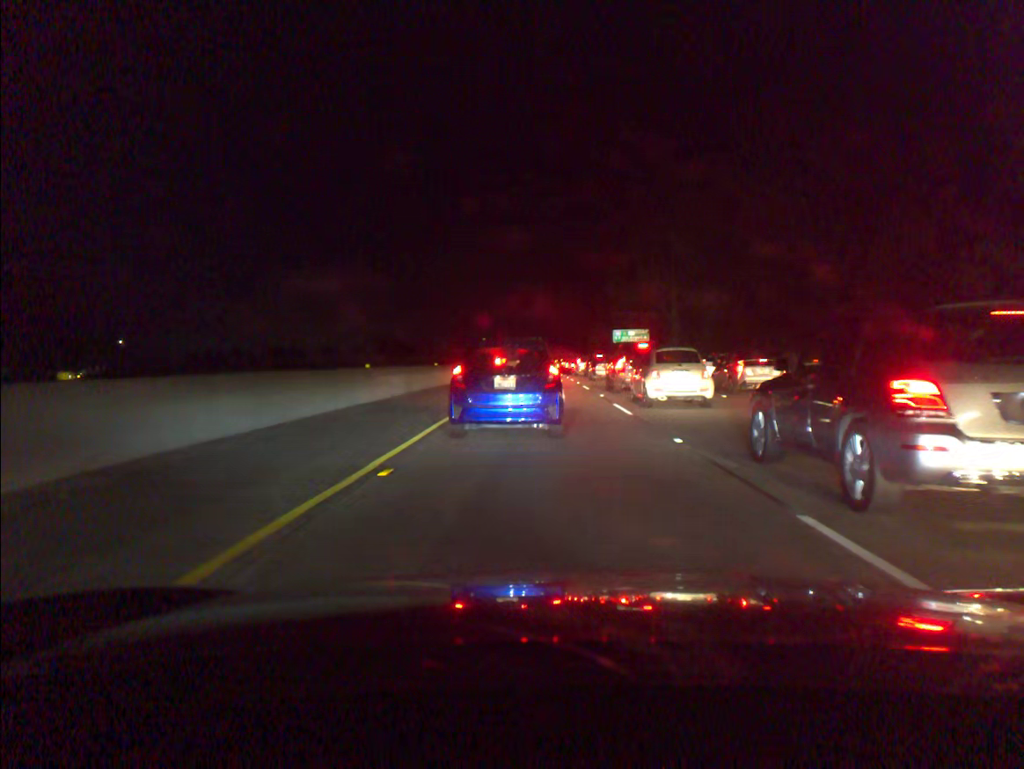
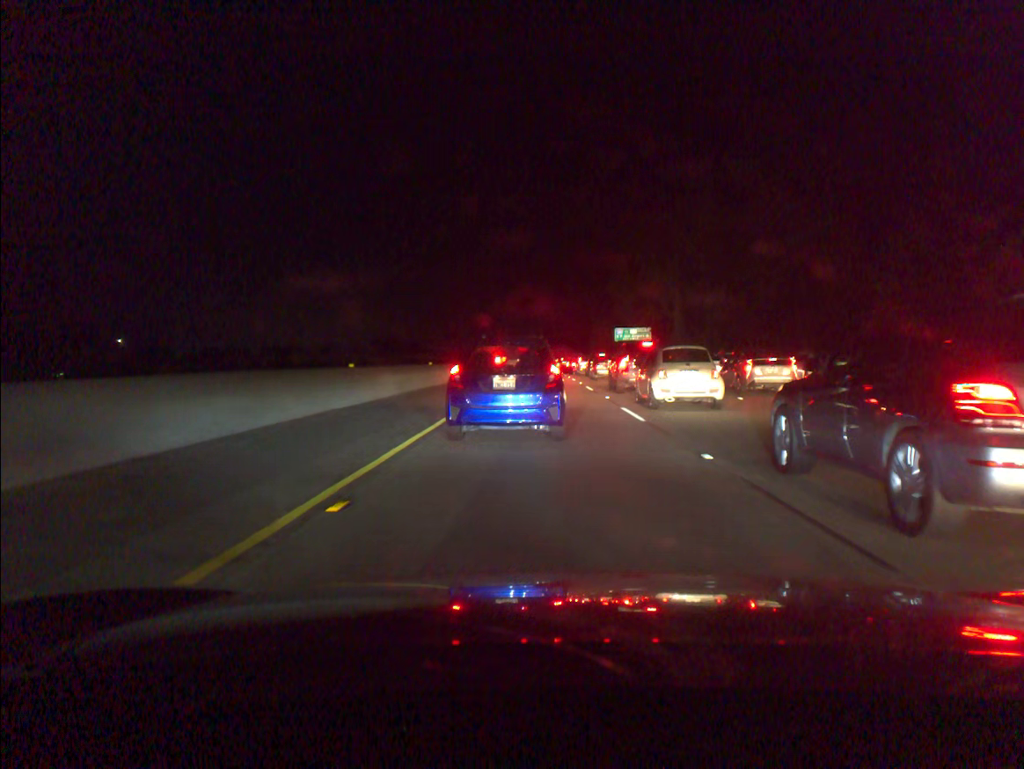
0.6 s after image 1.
(0.0, +1.9) m; 0°
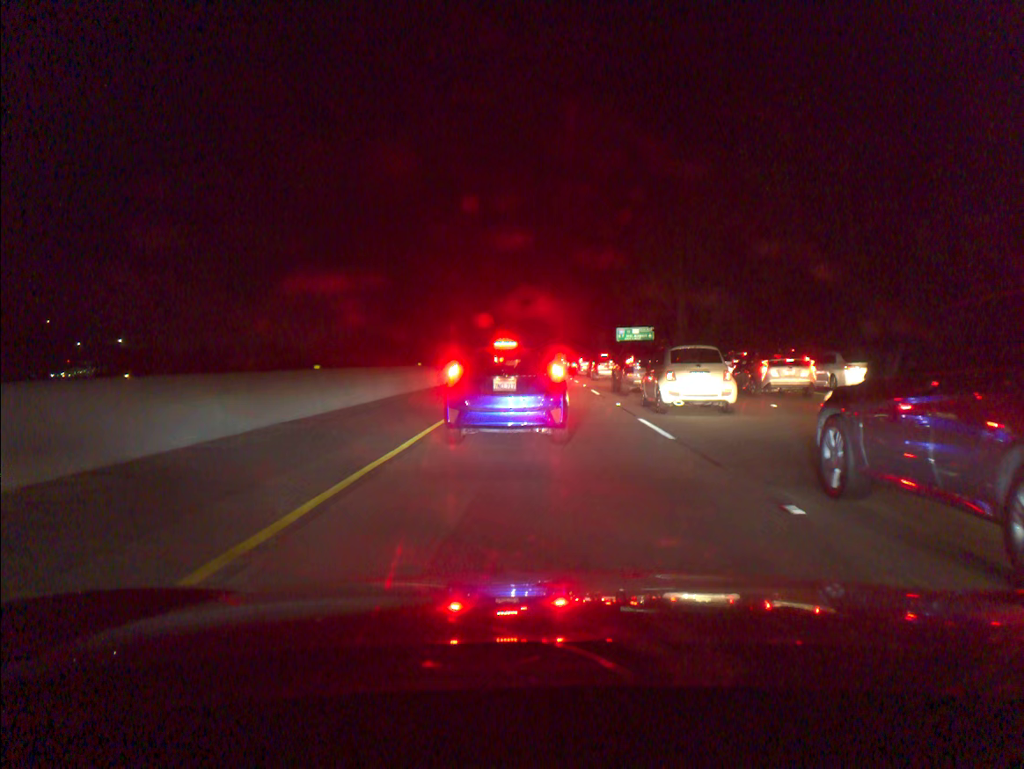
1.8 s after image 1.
(0.0, +3.3) m; +1°
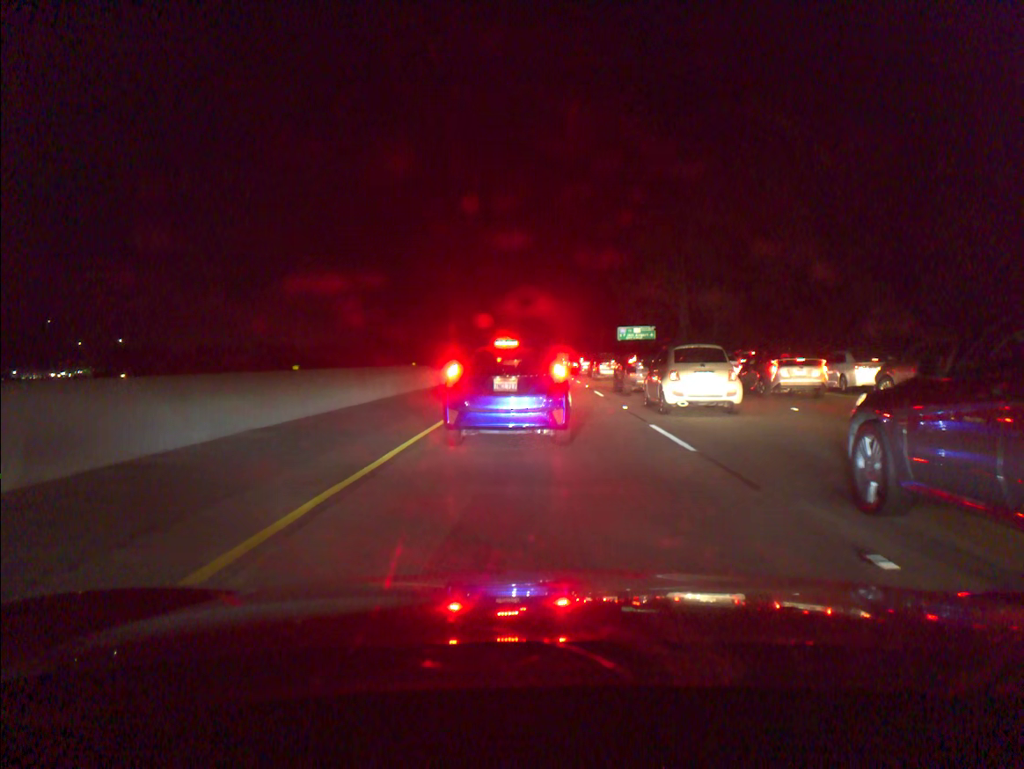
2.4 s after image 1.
(0.0, +1.6) m; 0°
